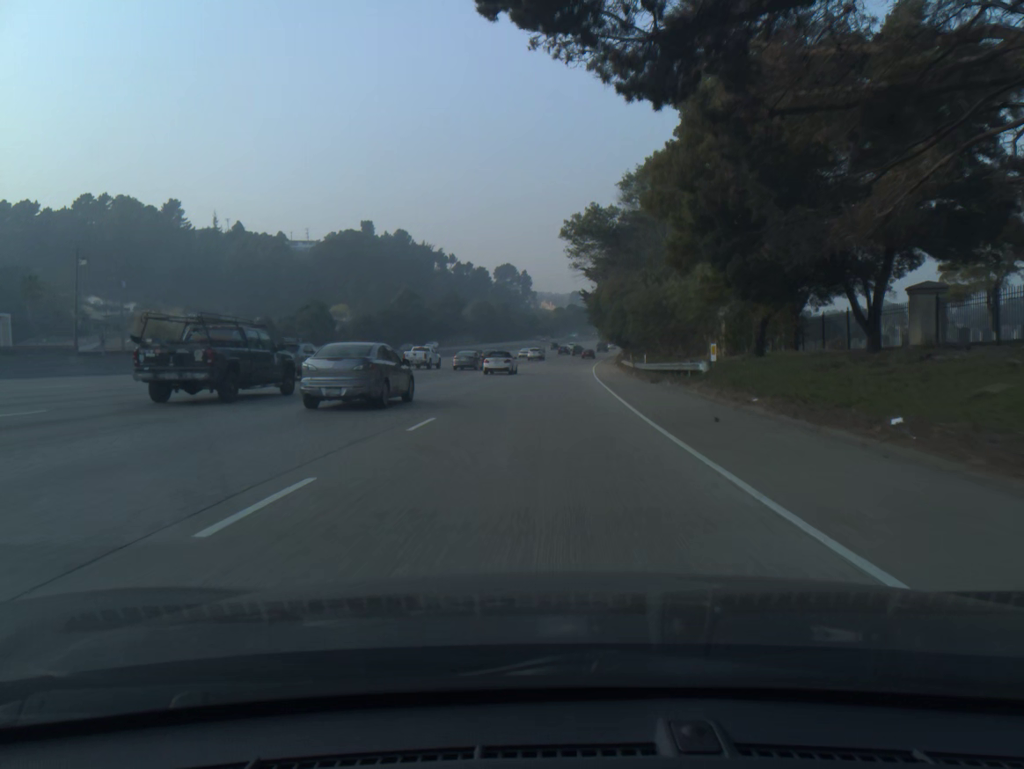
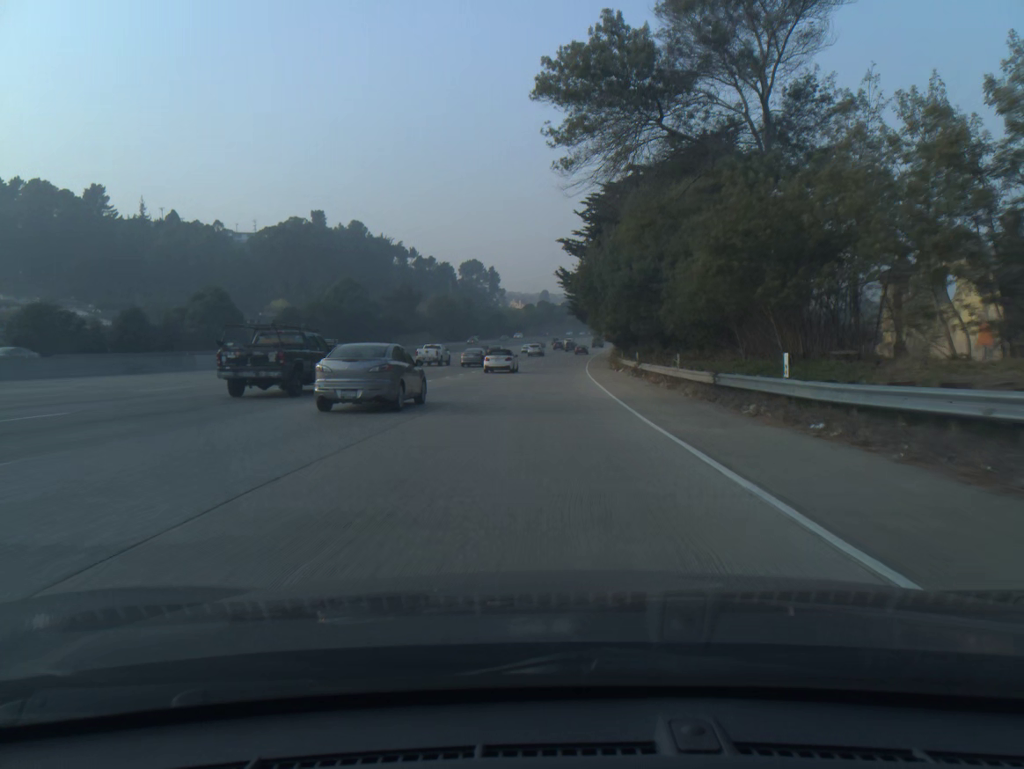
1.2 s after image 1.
(+0.5, +29.2) m; +2°
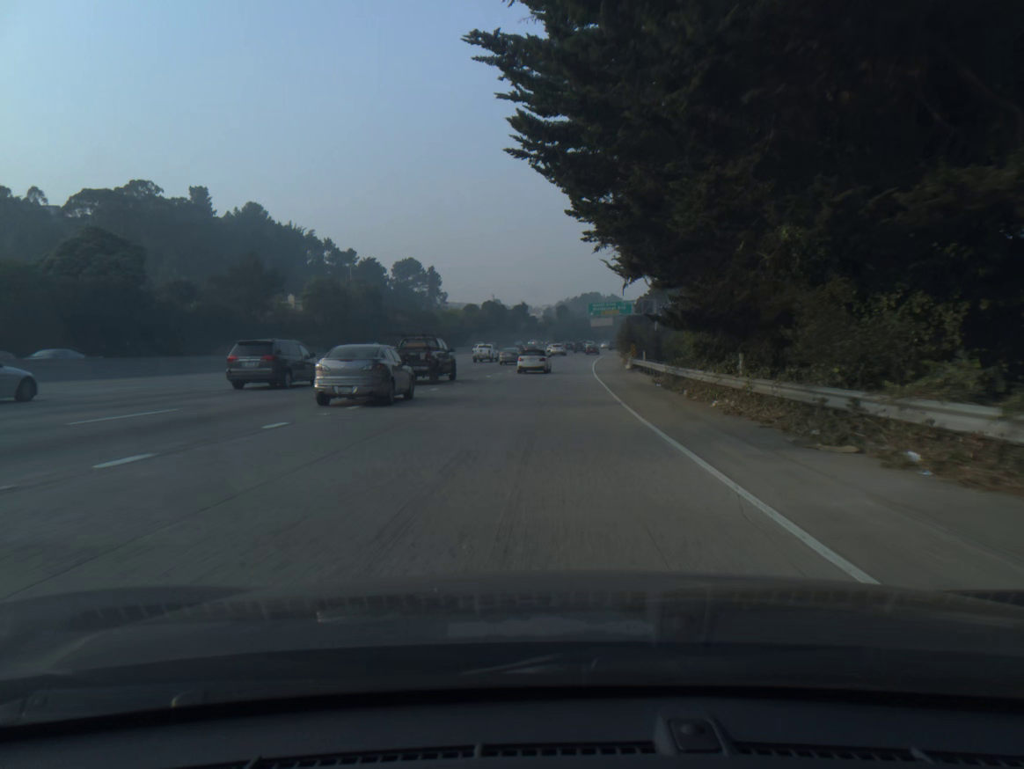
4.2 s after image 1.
(+2.4, +70.6) m; +3°
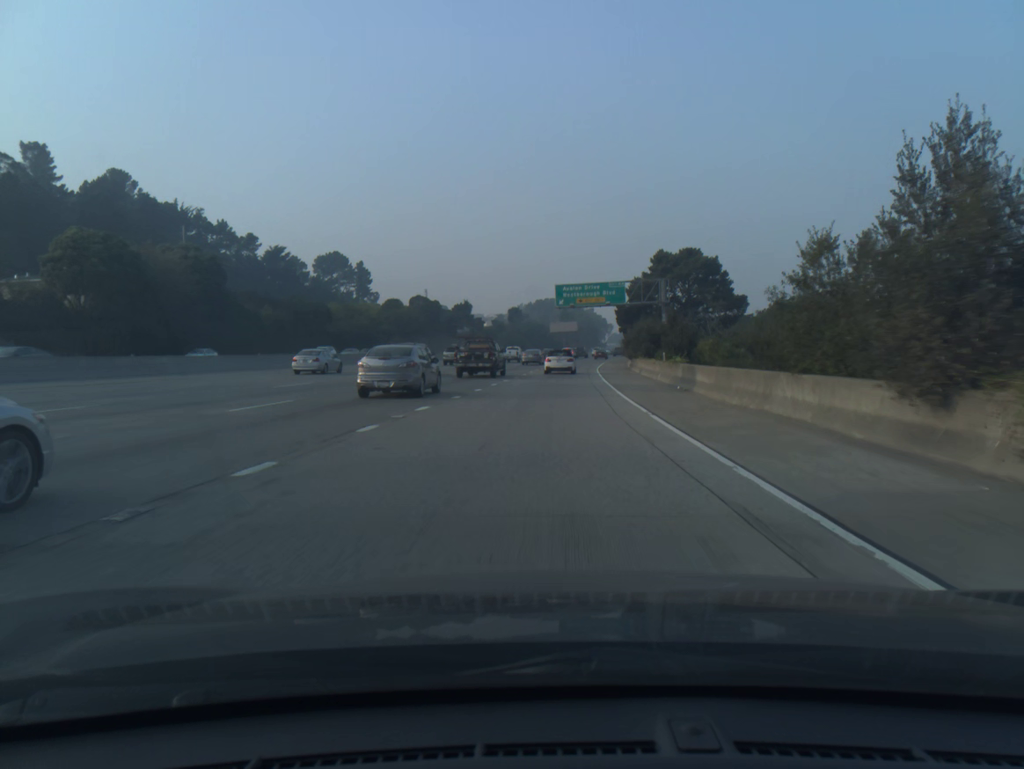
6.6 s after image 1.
(+1.6, +55.1) m; +3°
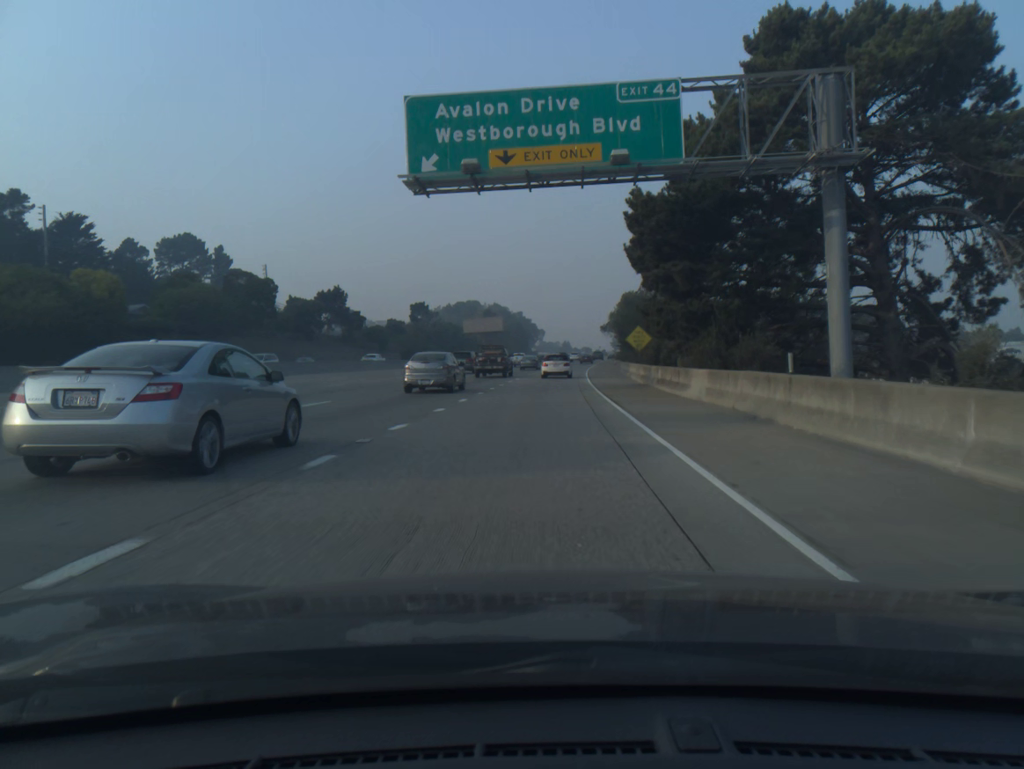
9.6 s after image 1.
(+3.3, +67.1) m; +5°
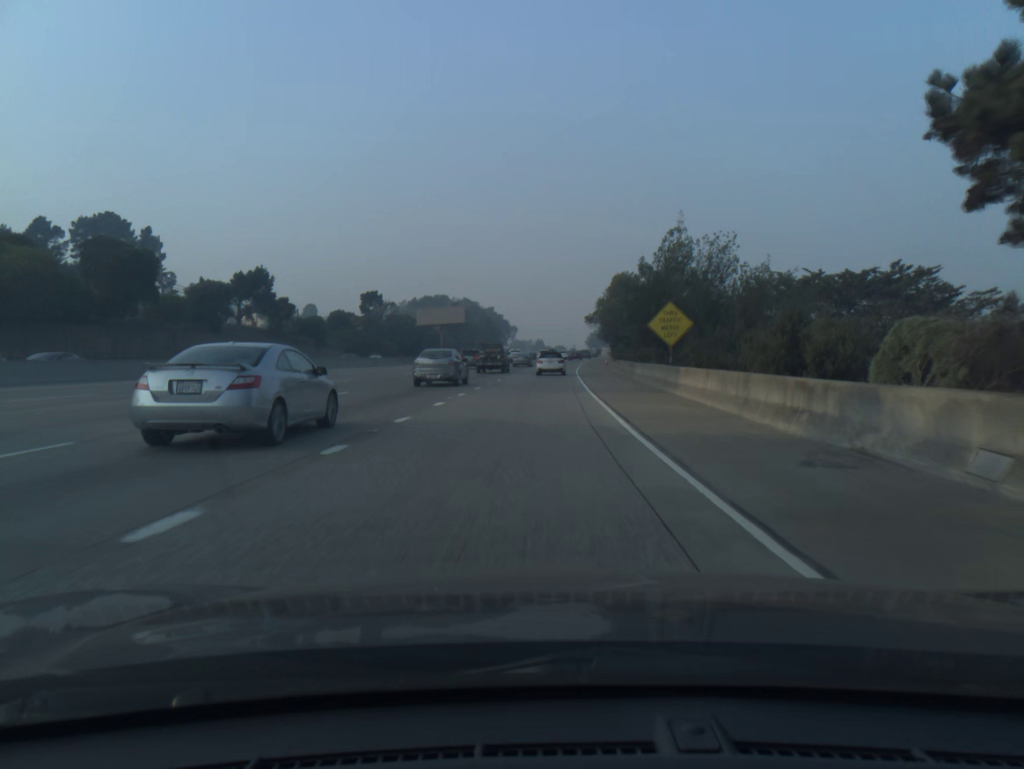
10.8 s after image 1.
(+0.5, +25.9) m; +2°
